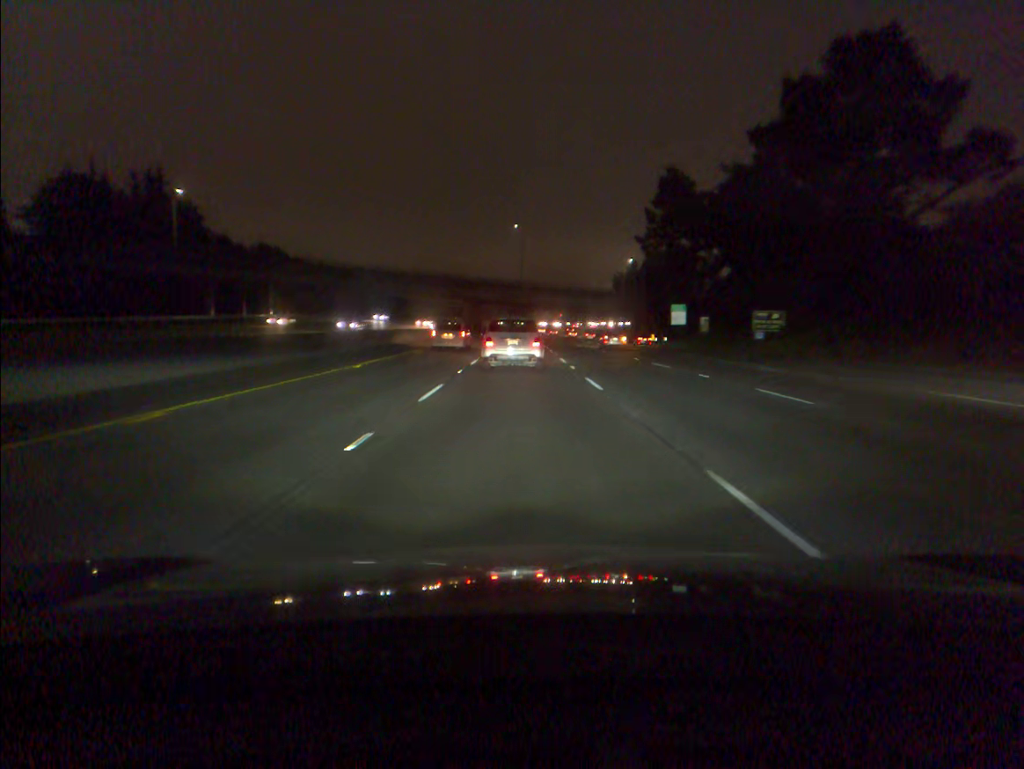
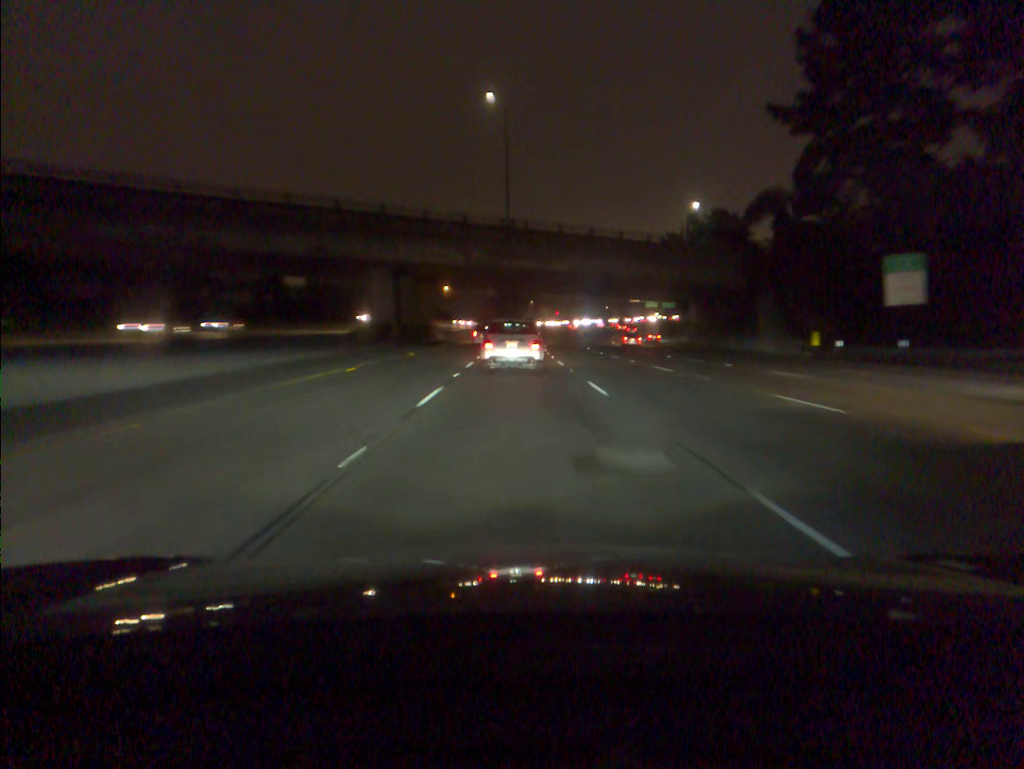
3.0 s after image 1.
(0.0, +73.9) m; +1°
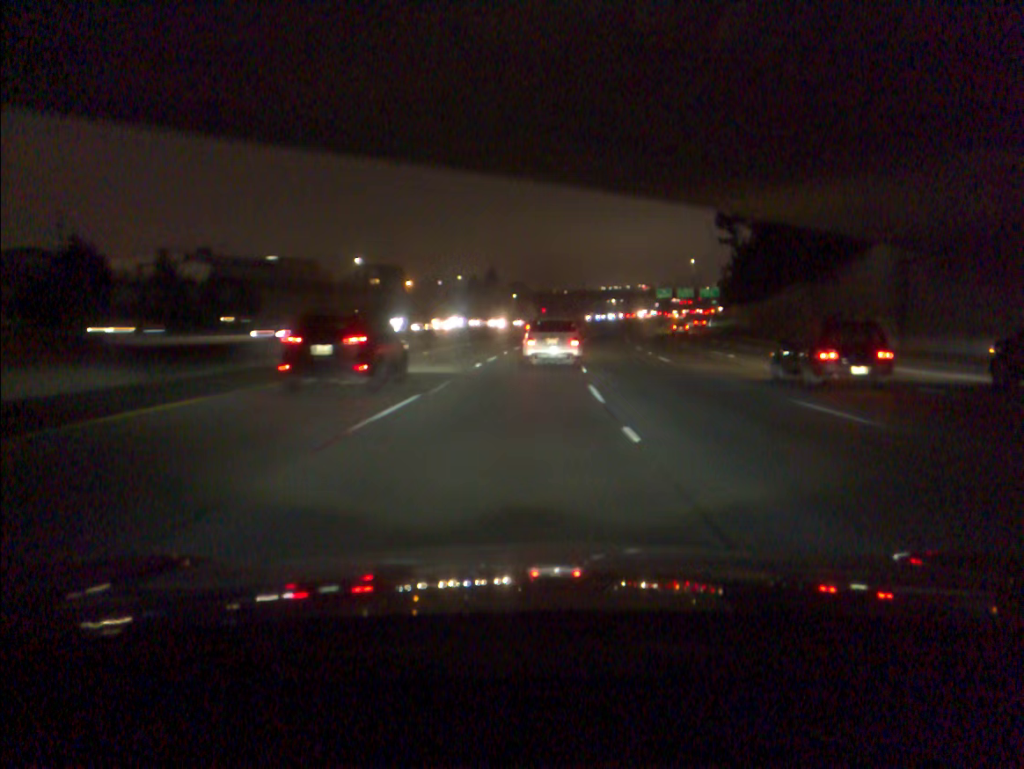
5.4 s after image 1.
(+0.5, +60.5) m; +1°
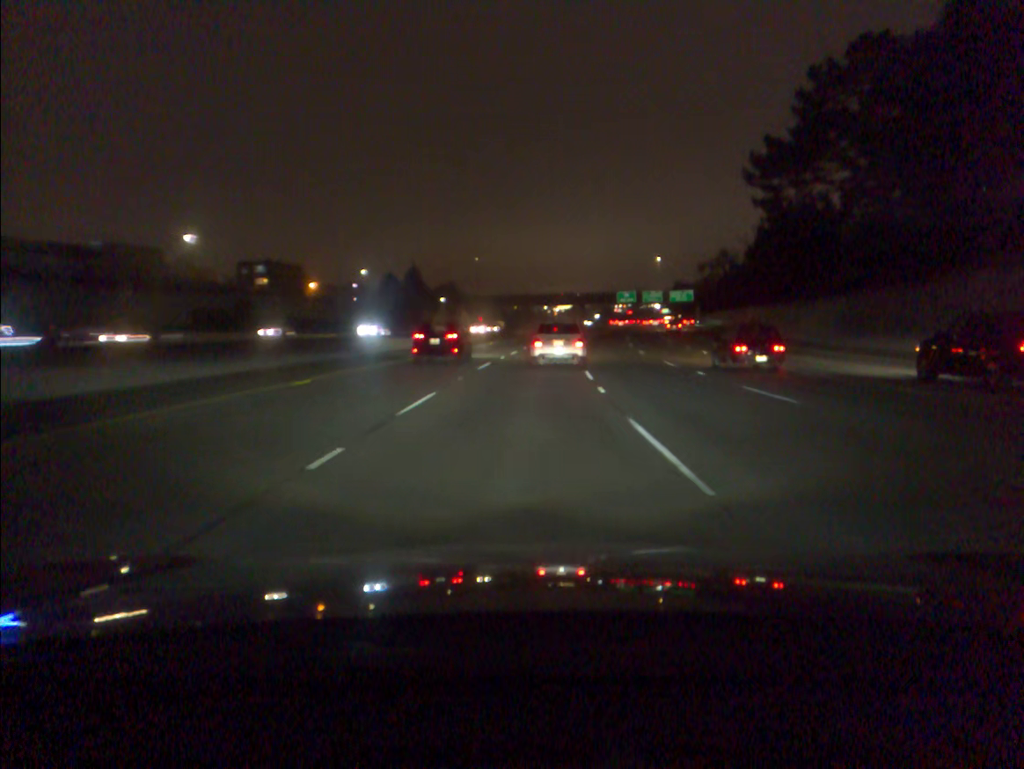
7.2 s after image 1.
(+1.8, +46.6) m; +4°
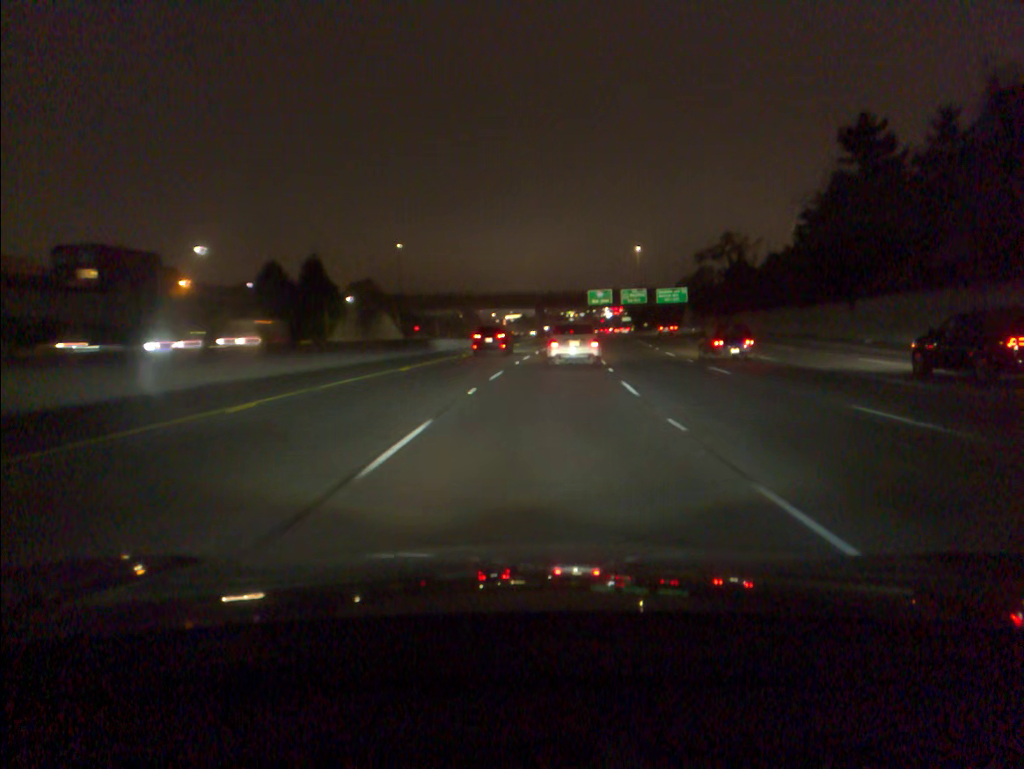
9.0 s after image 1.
(+1.7, +48.9) m; +4°
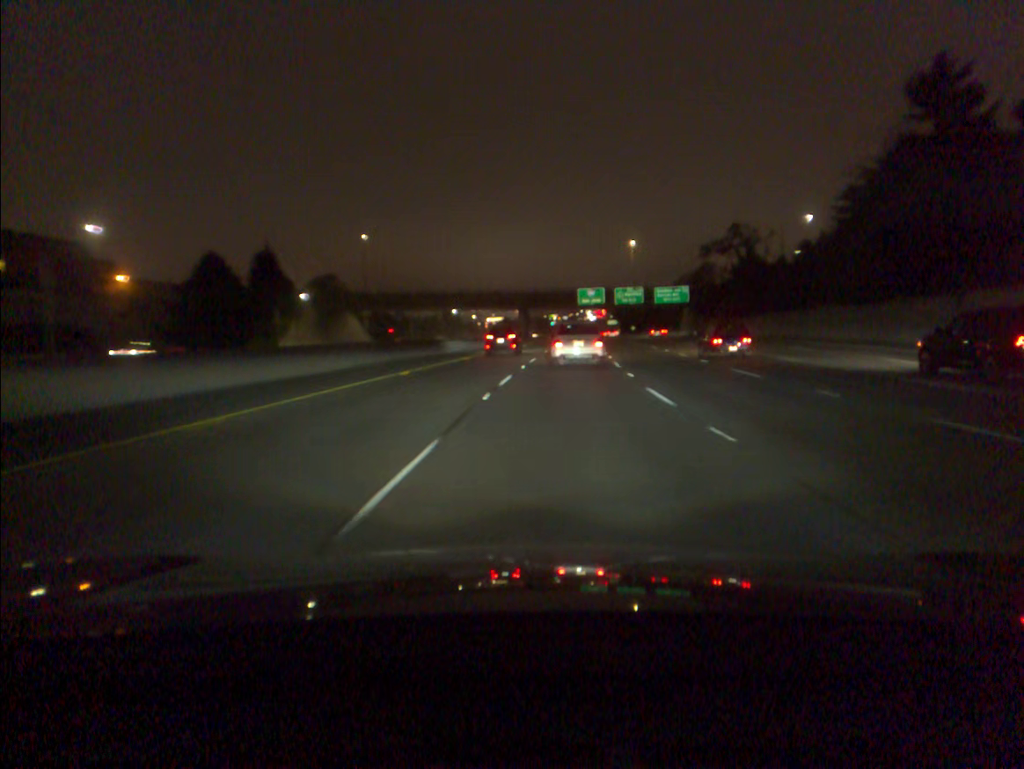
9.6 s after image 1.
(+0.2, +16.8) m; +1°
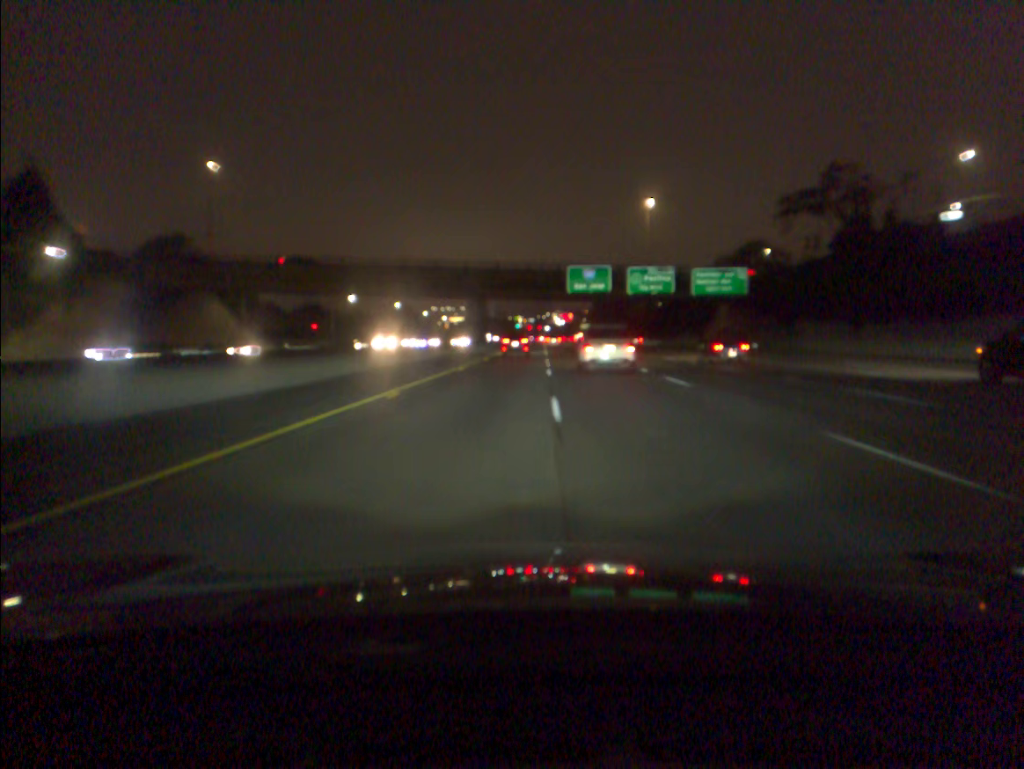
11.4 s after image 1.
(+1.4, +51.8) m; +3°
